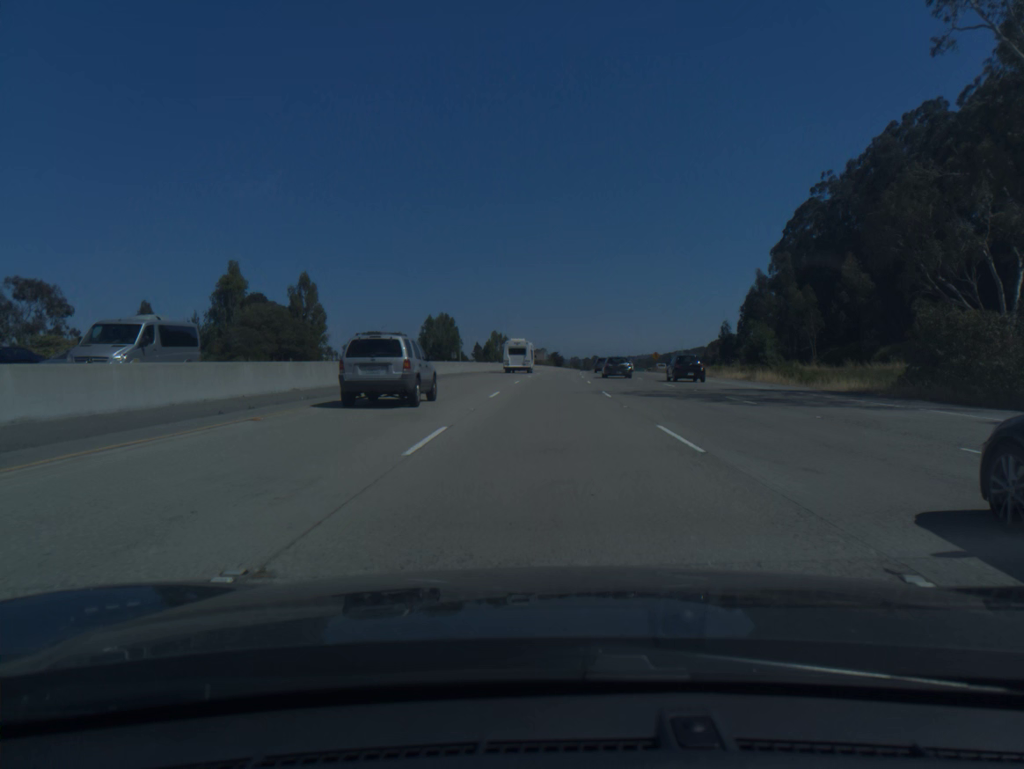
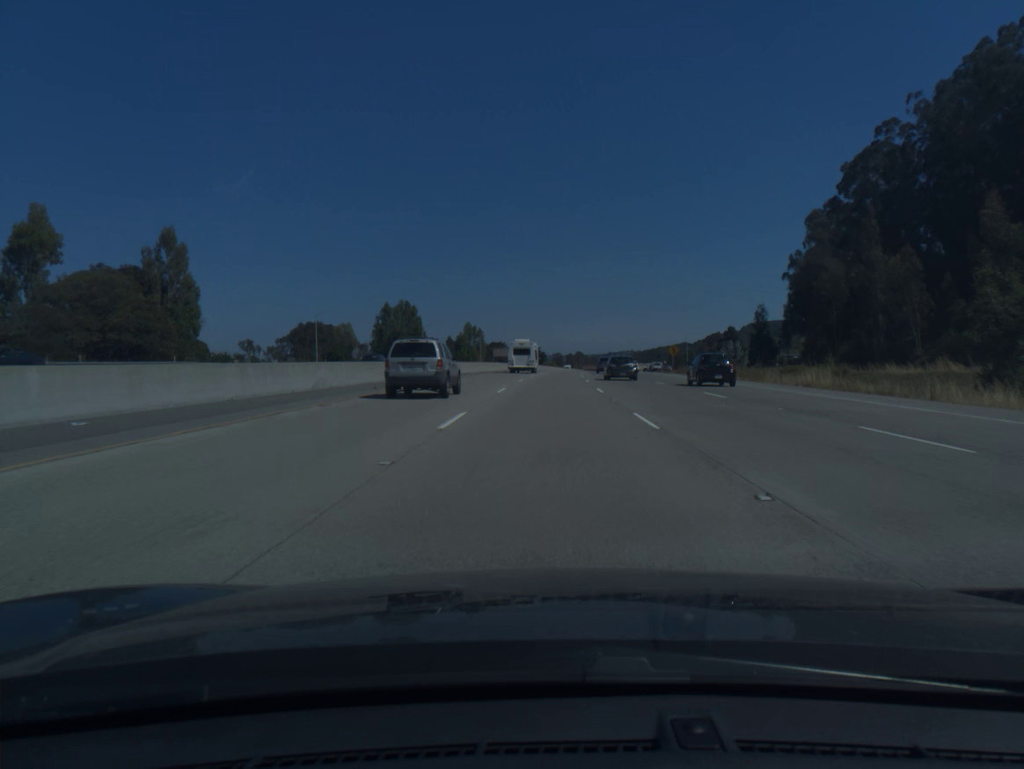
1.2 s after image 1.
(+0.5, +39.3) m; +2°
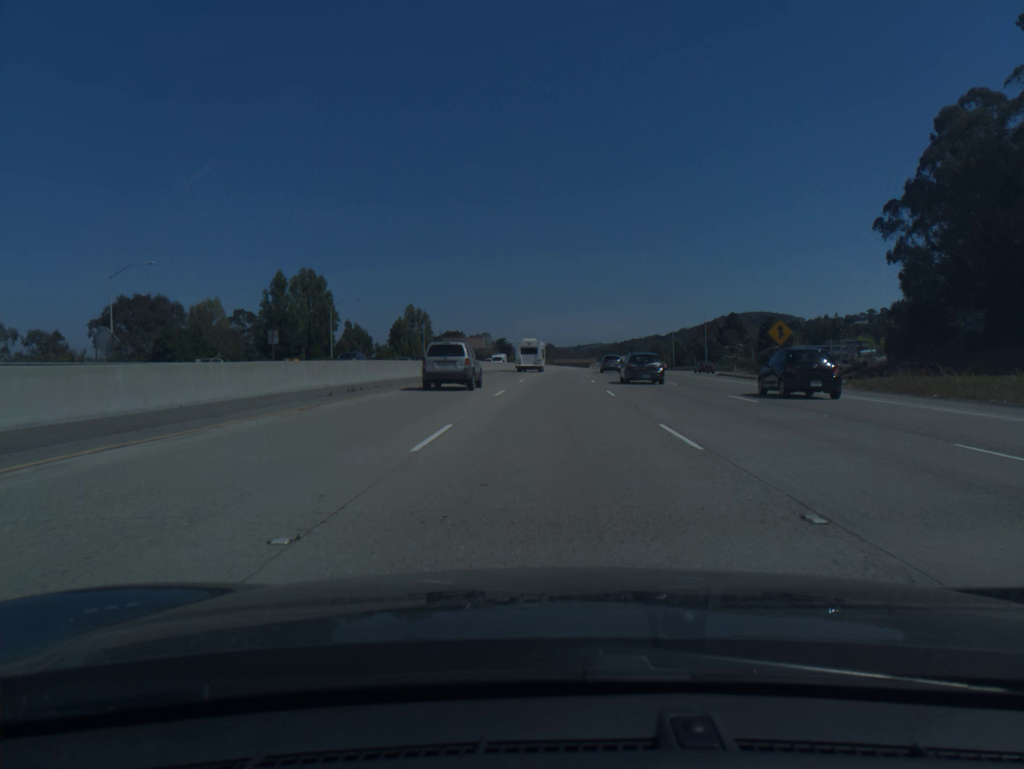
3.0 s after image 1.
(+1.1, +60.2) m; +2°
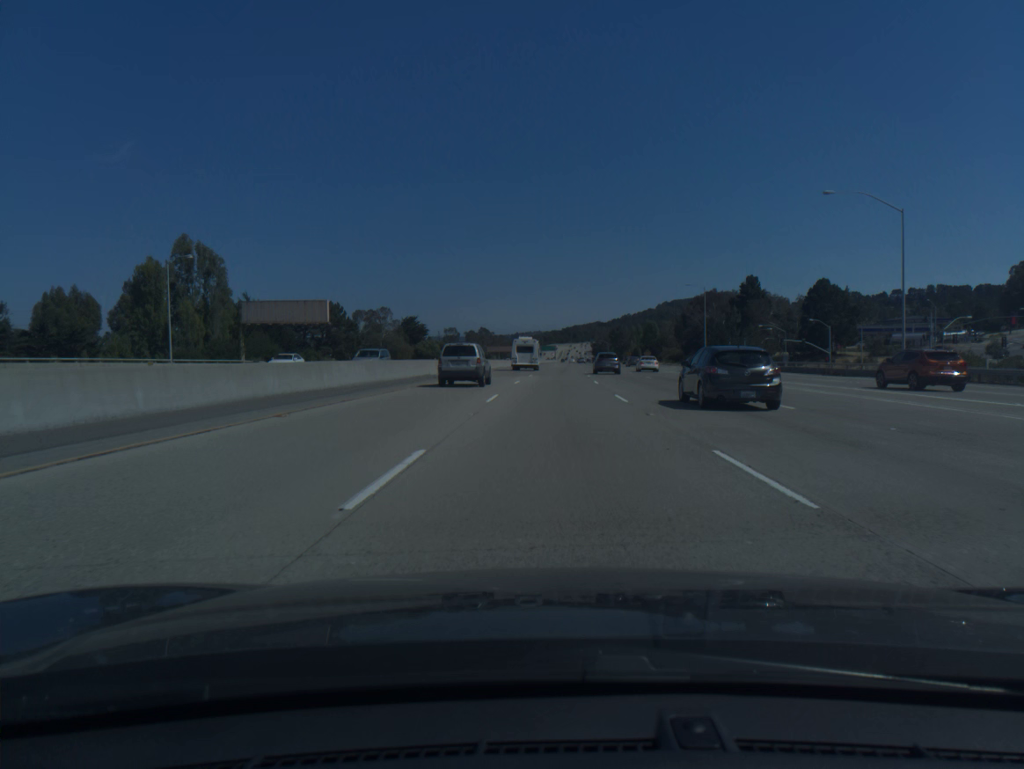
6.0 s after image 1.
(+3.9, +103.4) m; +4°
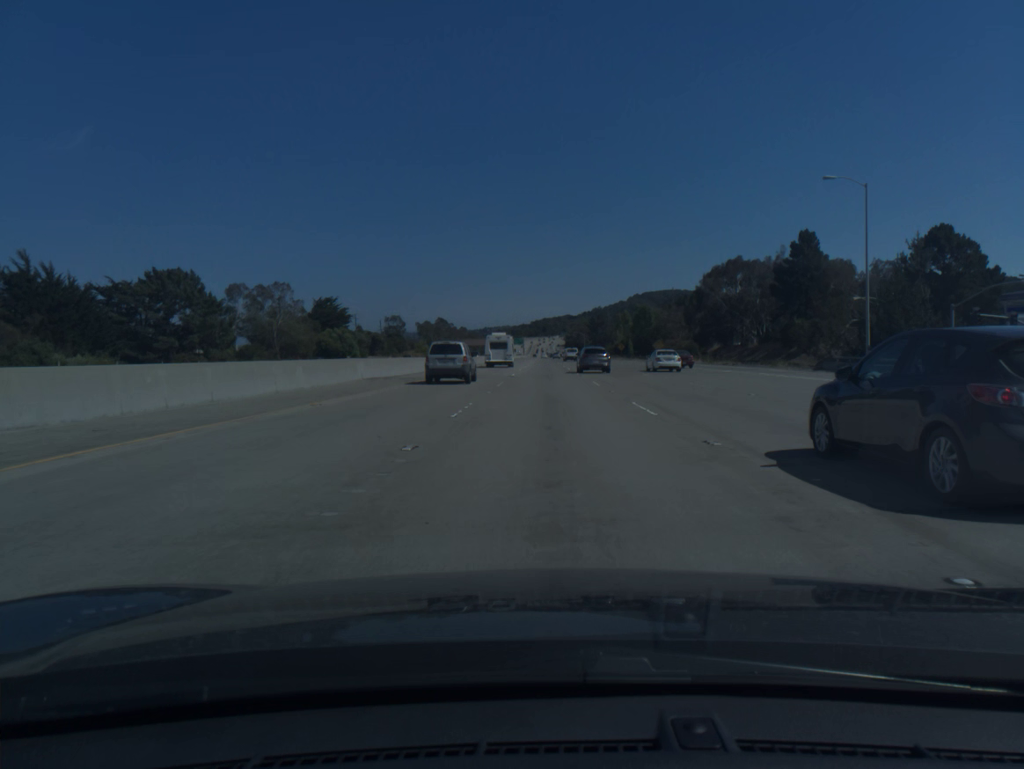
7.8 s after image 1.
(+1.5, +63.9) m; +2°
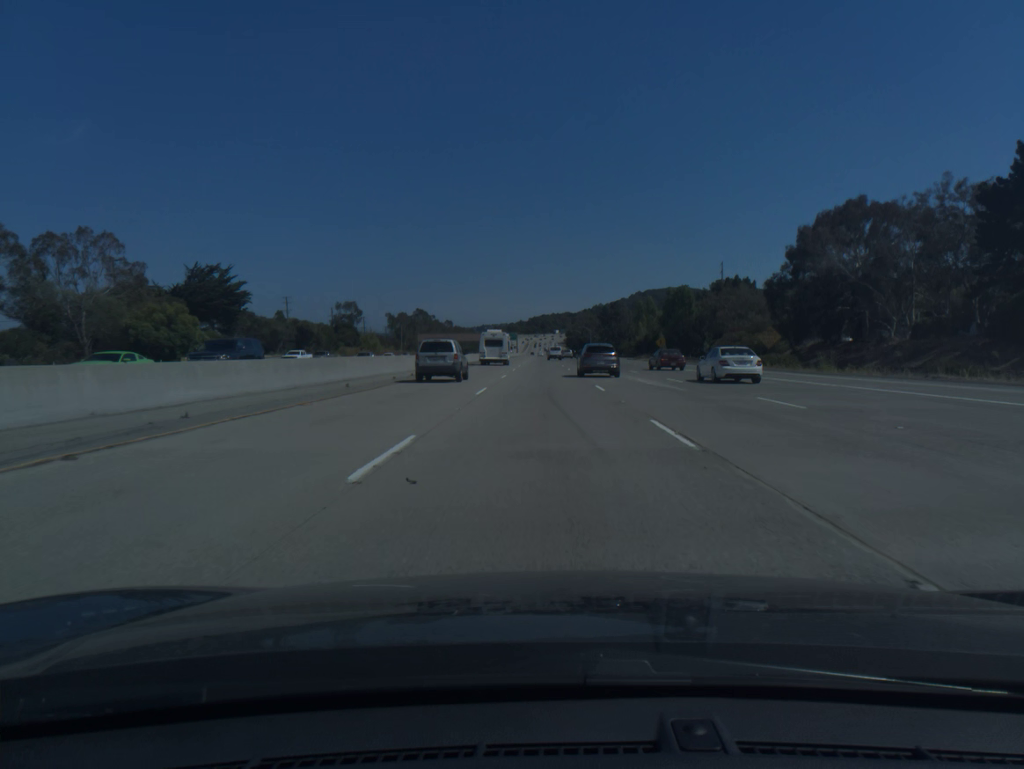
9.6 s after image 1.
(+0.3, +65.0) m; 0°
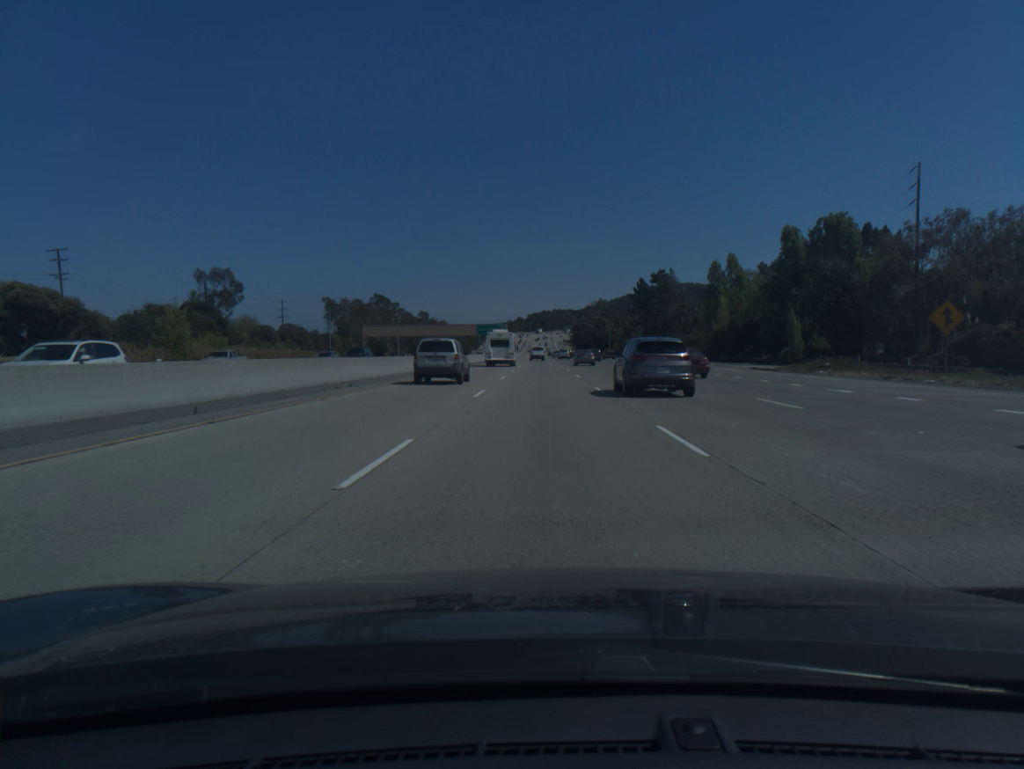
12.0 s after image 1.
(-0.1, +85.8) m; 0°
